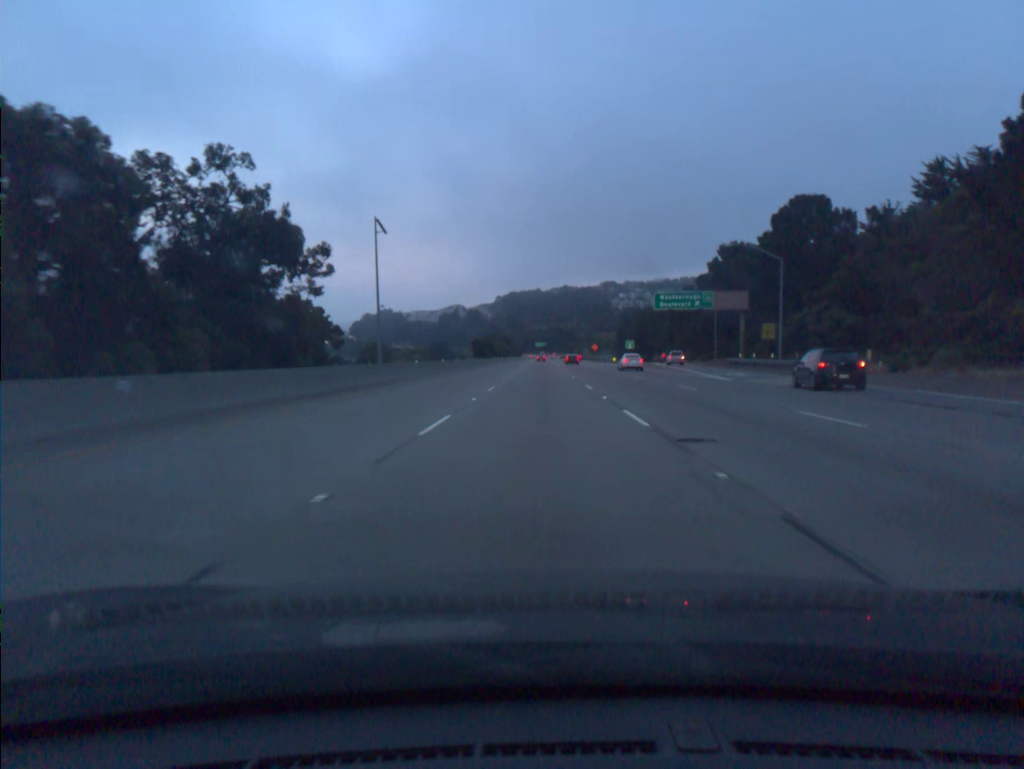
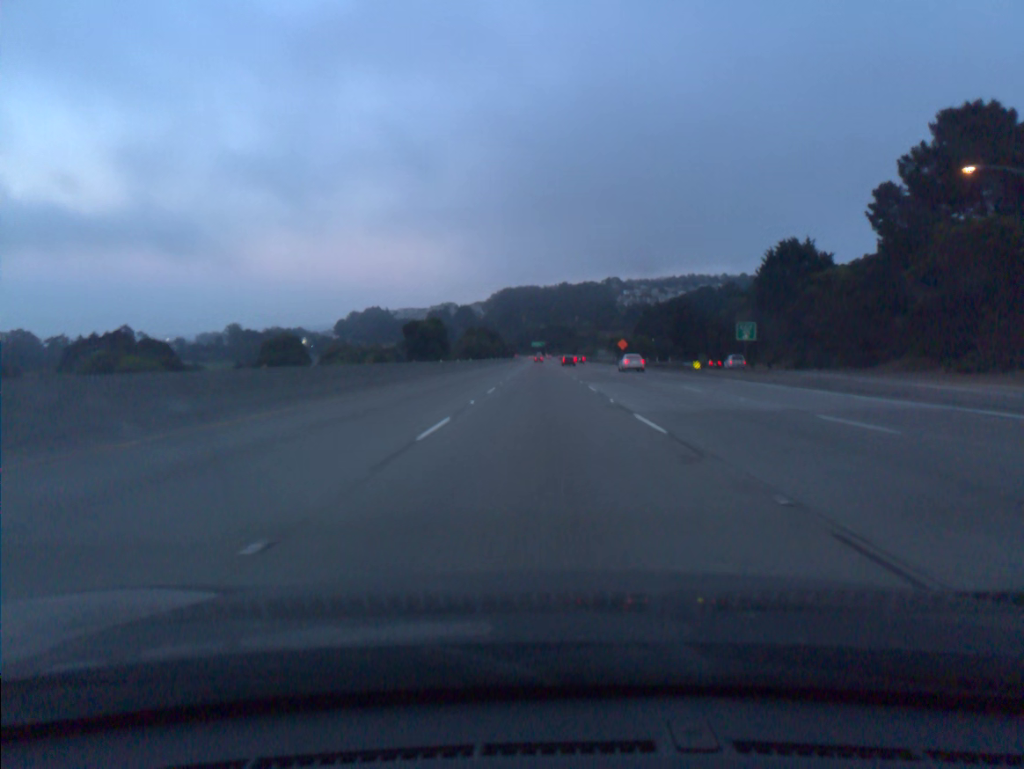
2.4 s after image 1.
(0.0, +74.1) m; 0°
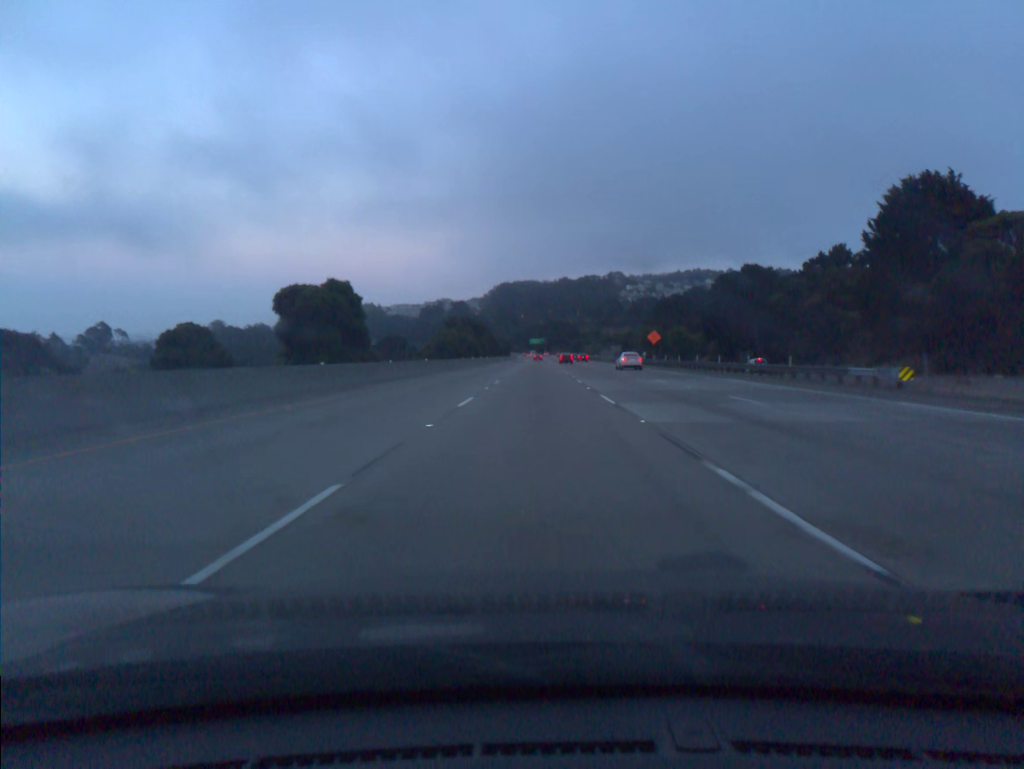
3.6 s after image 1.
(0.0, +37.0) m; 0°
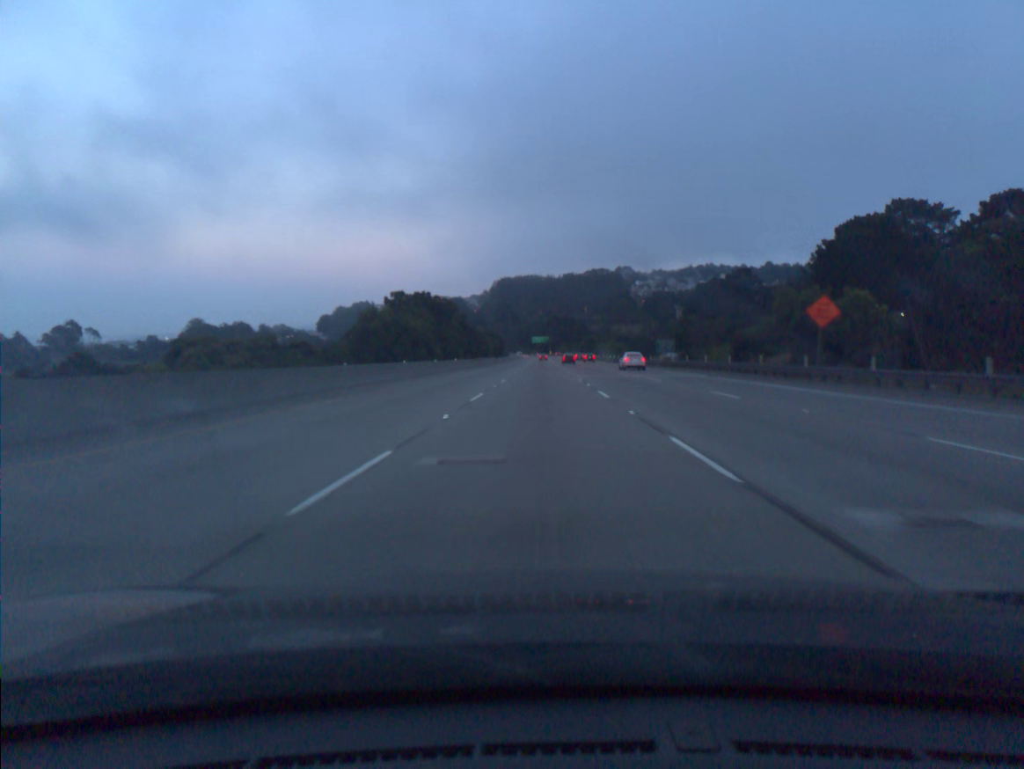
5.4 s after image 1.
(-0.2, +55.4) m; 0°
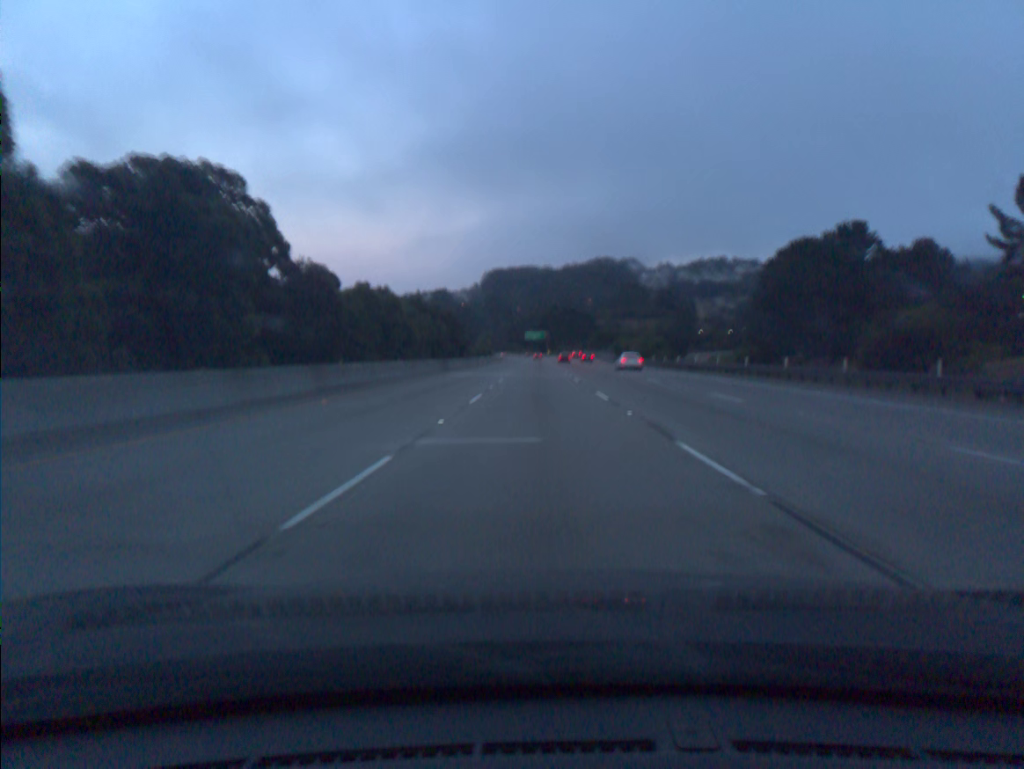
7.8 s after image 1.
(+0.1, +73.6) m; 0°
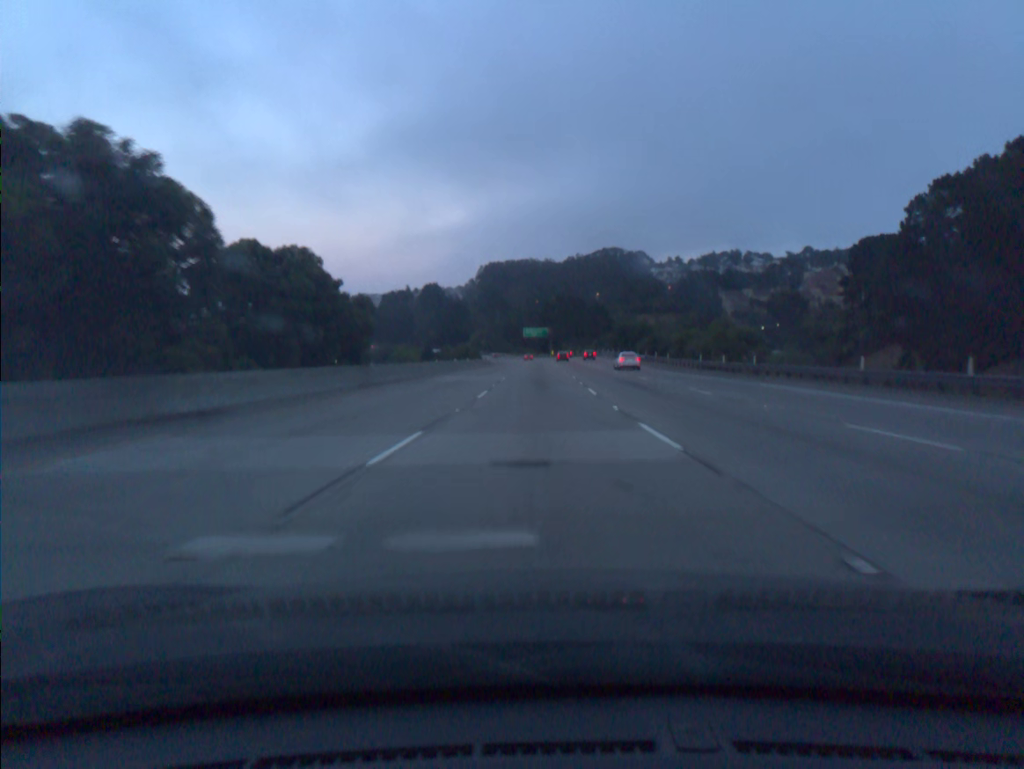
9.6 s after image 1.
(+0.1, +55.1) m; 0°
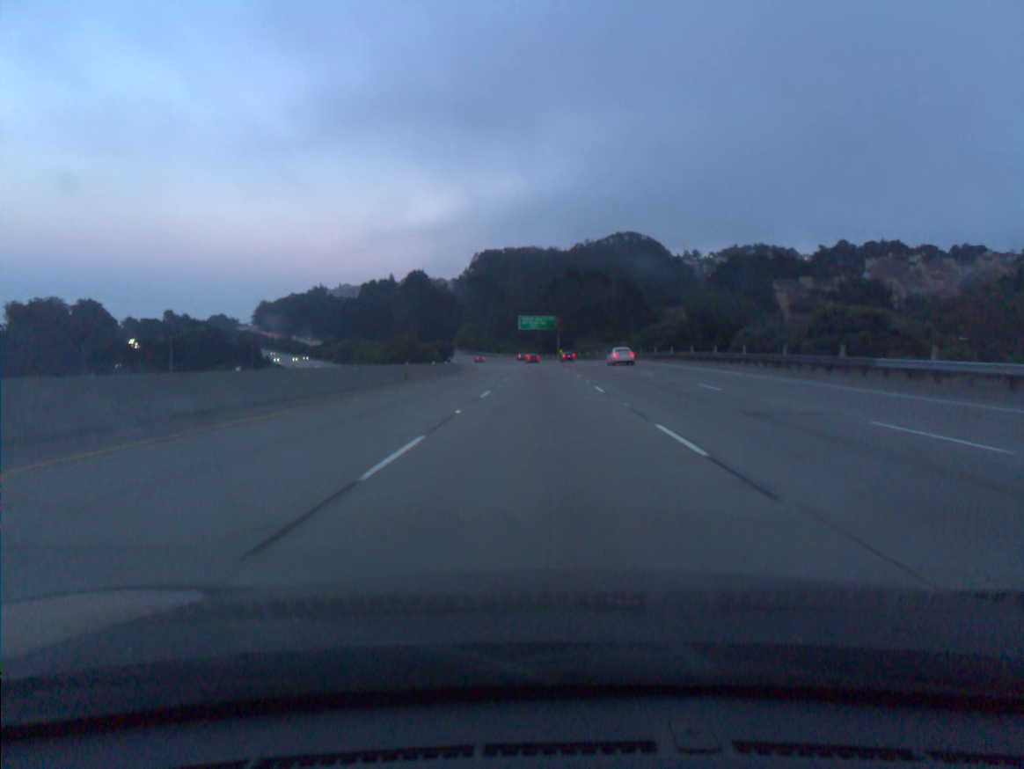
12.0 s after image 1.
(-0.2, +73.9) m; 0°
